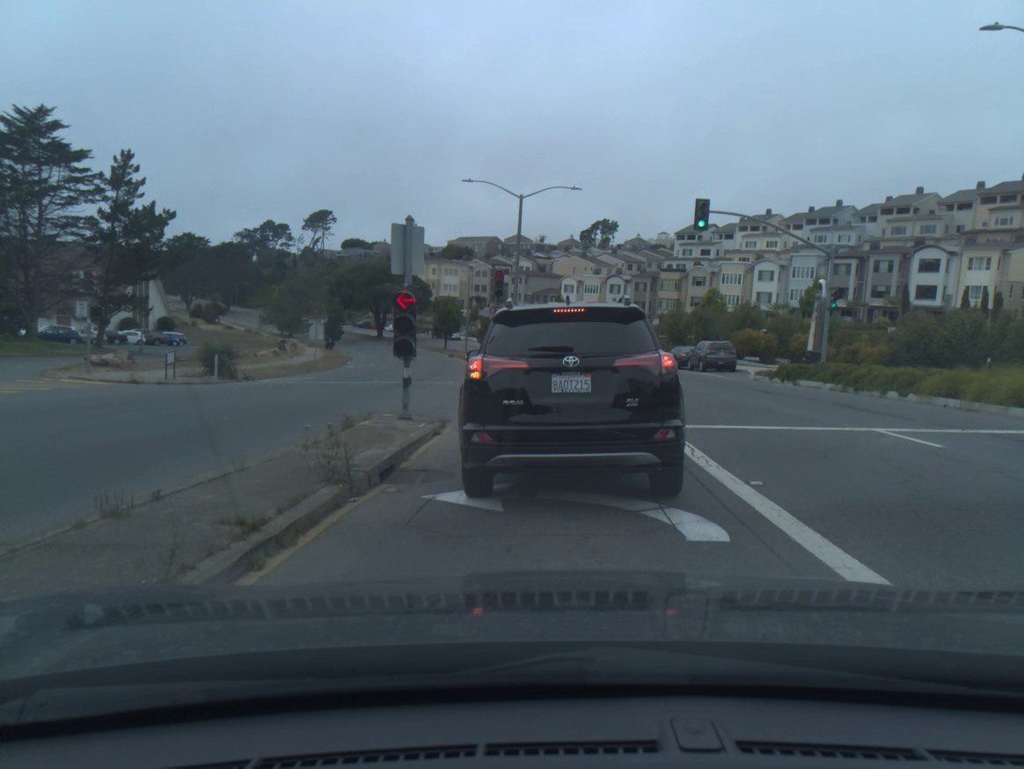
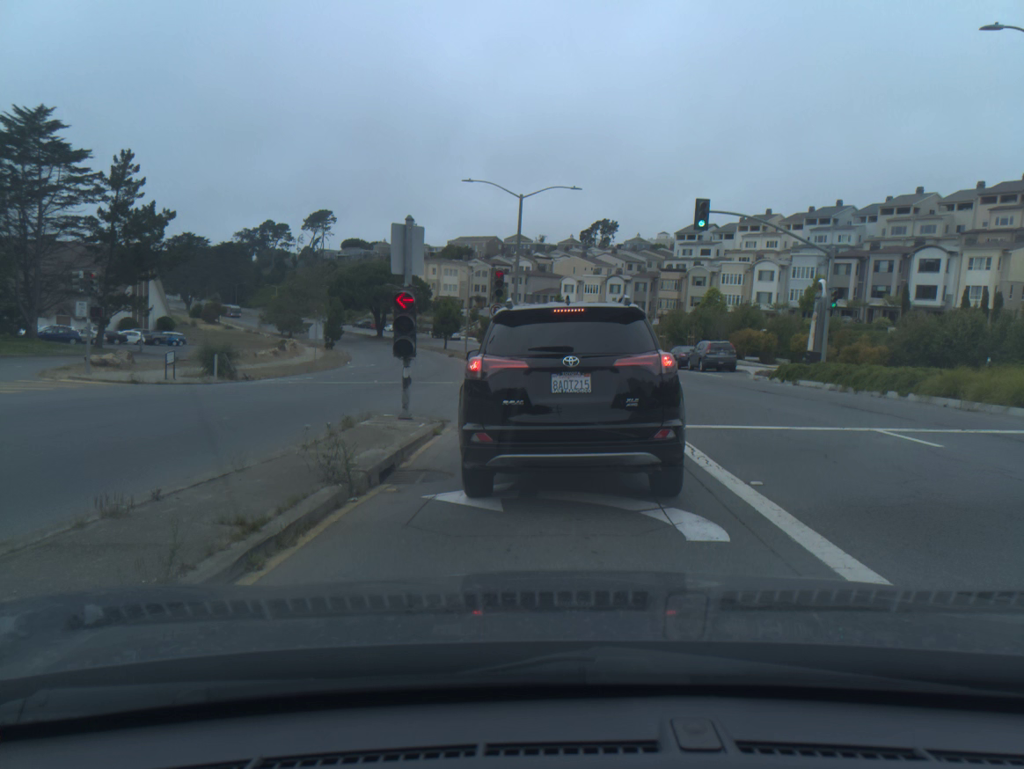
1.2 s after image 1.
(0.0, 0.0) m; 0°
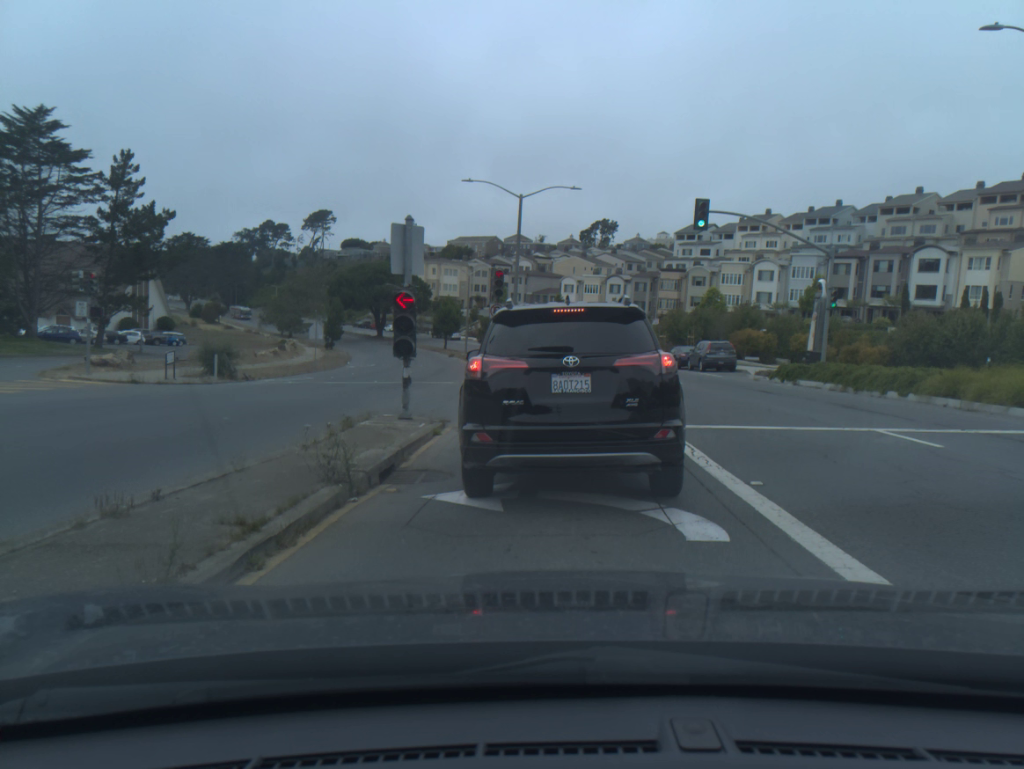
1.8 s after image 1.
(0.0, 0.0) m; 0°
